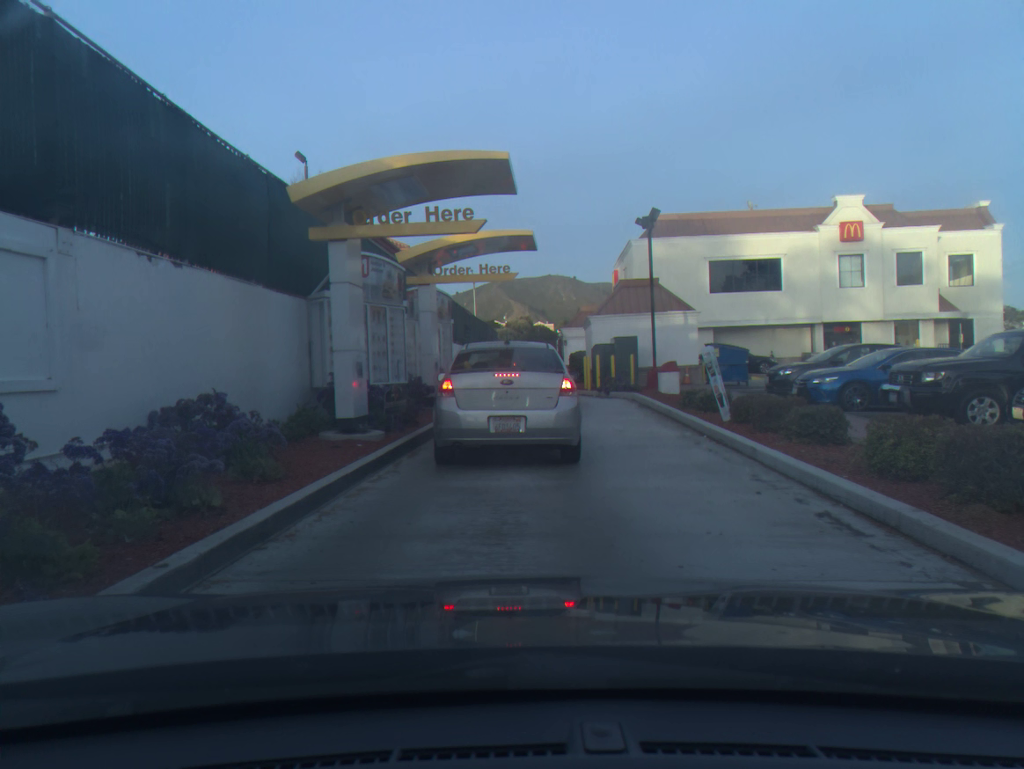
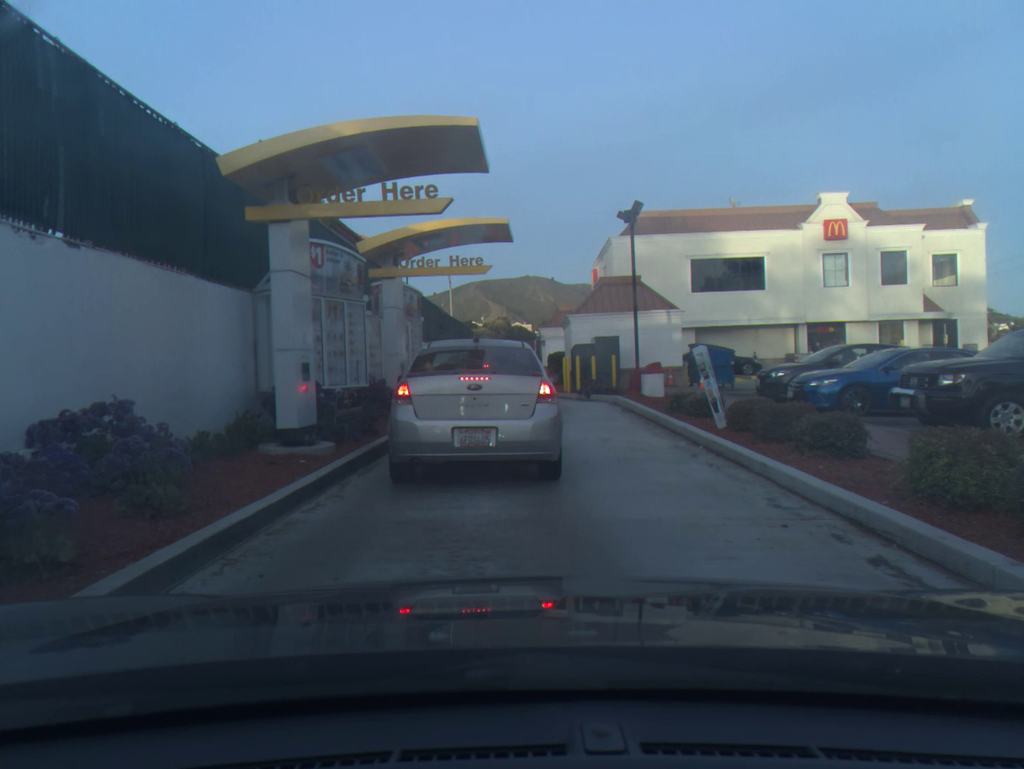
(+0.1, +1.4) m; +2°
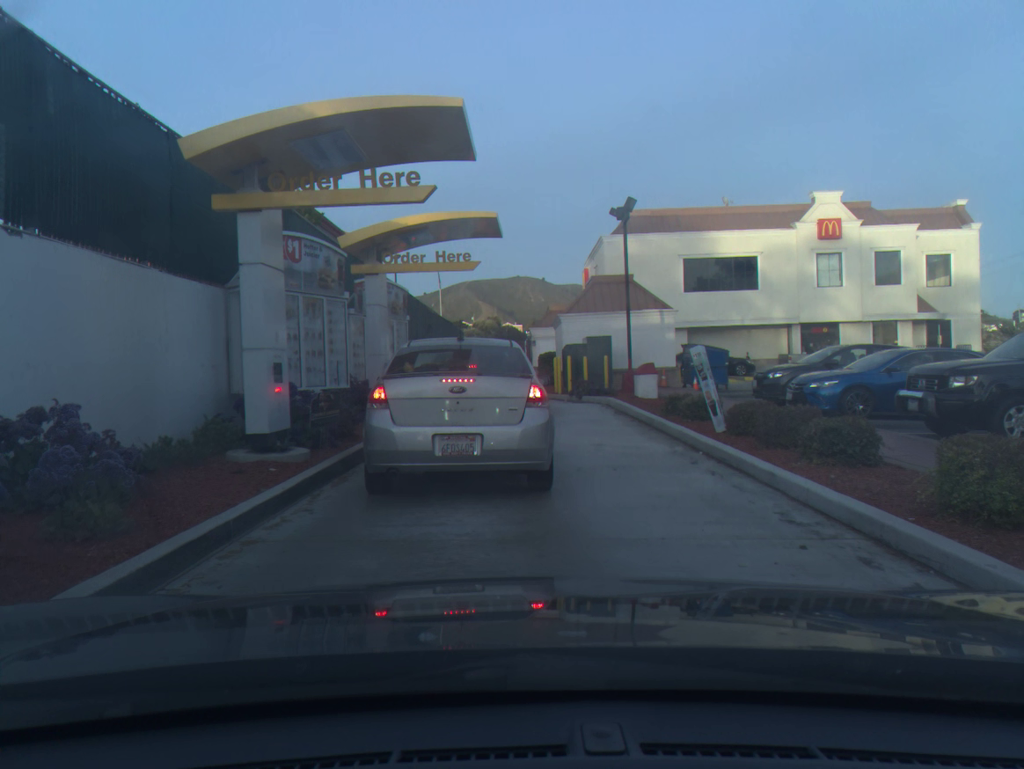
(0.0, +0.6) m; +1°
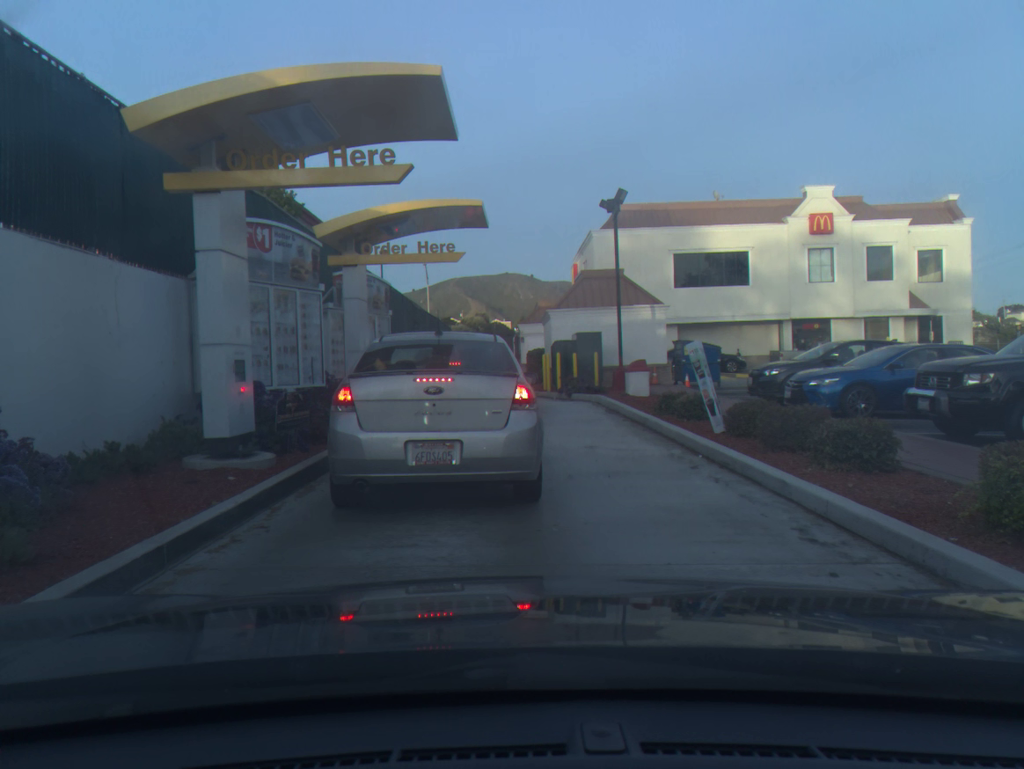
(0.0, +0.8) m; +1°
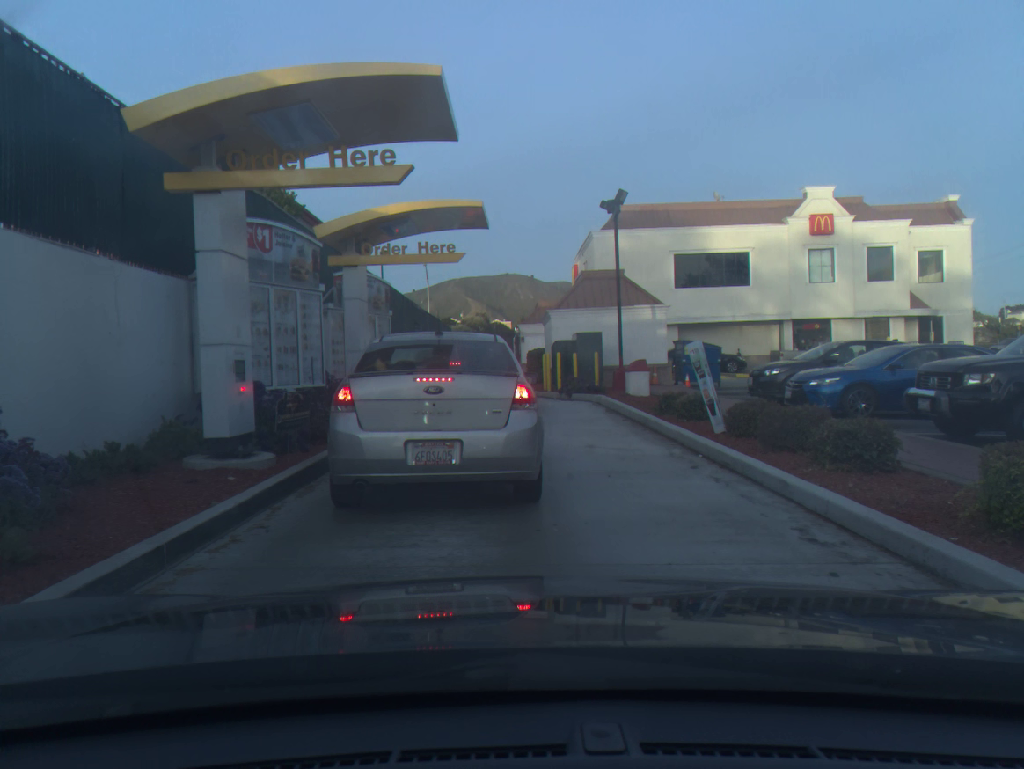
(0.0, 0.0) m; 0°
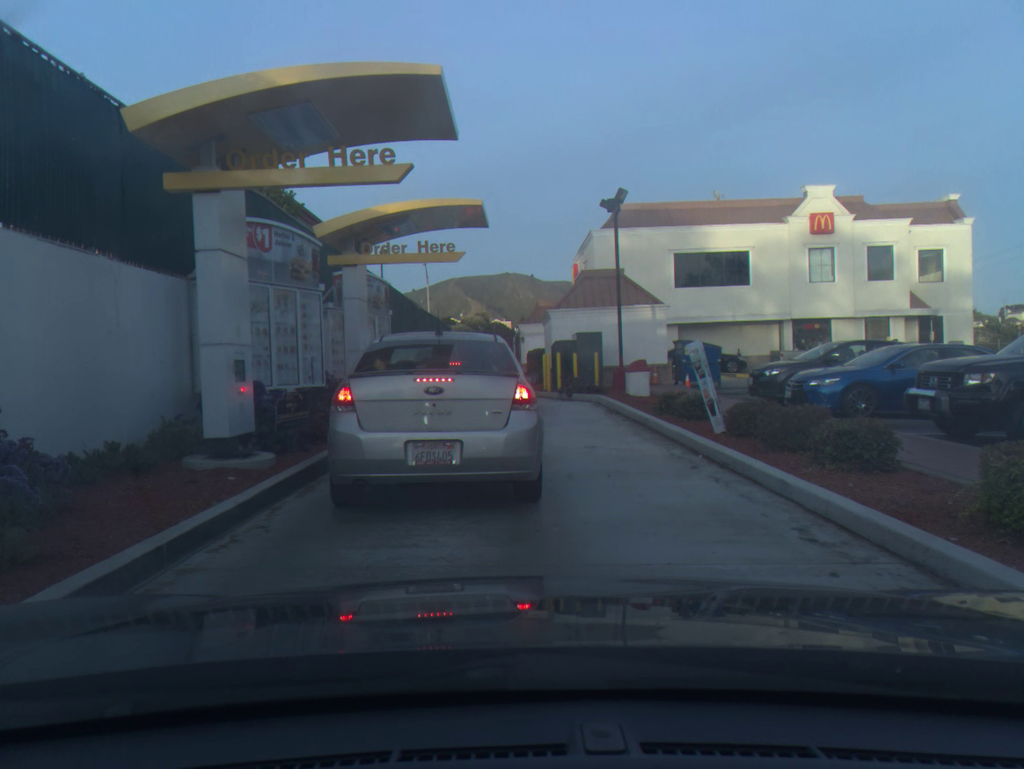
(0.0, 0.0) m; 0°
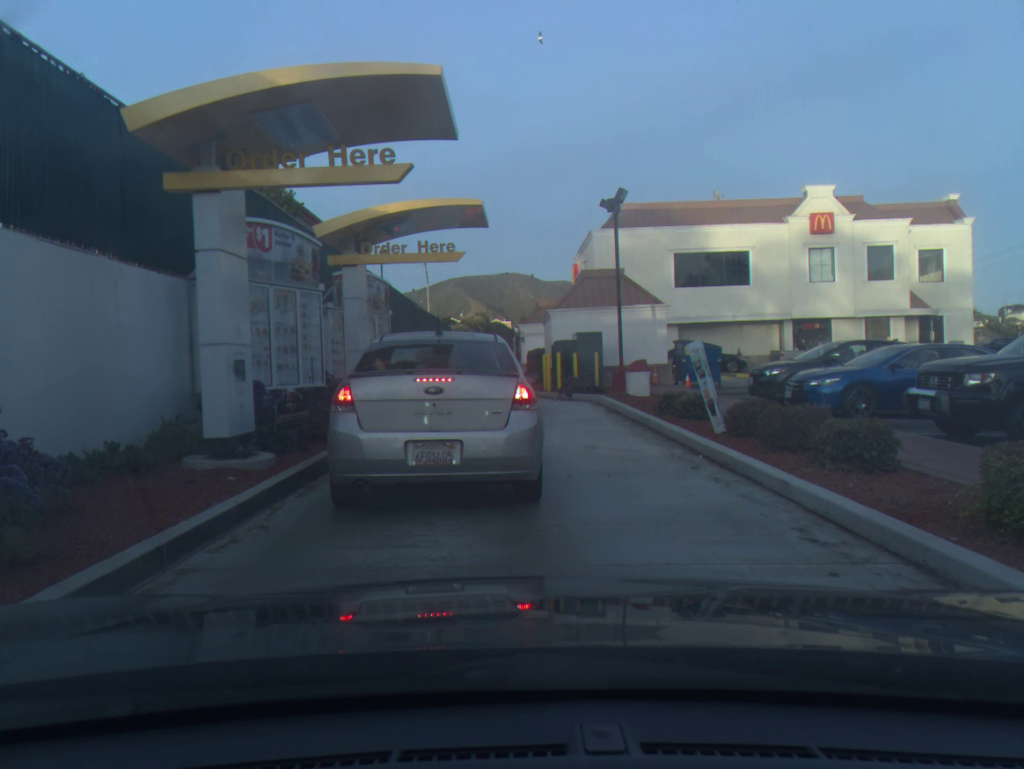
(0.0, 0.0) m; 0°
